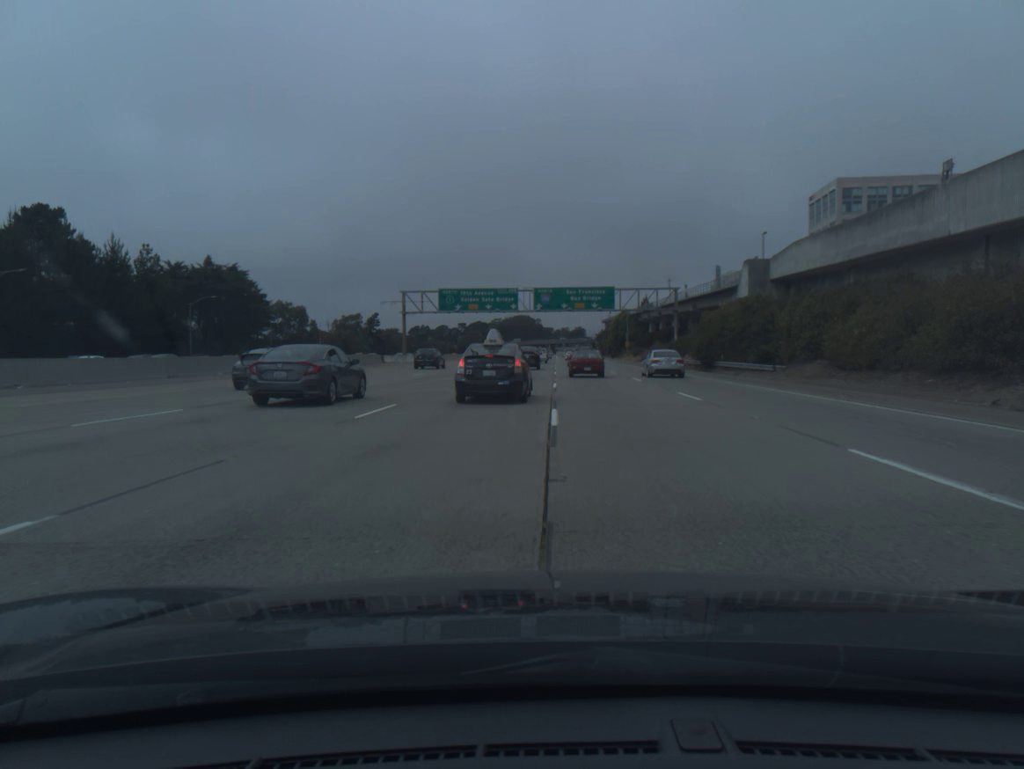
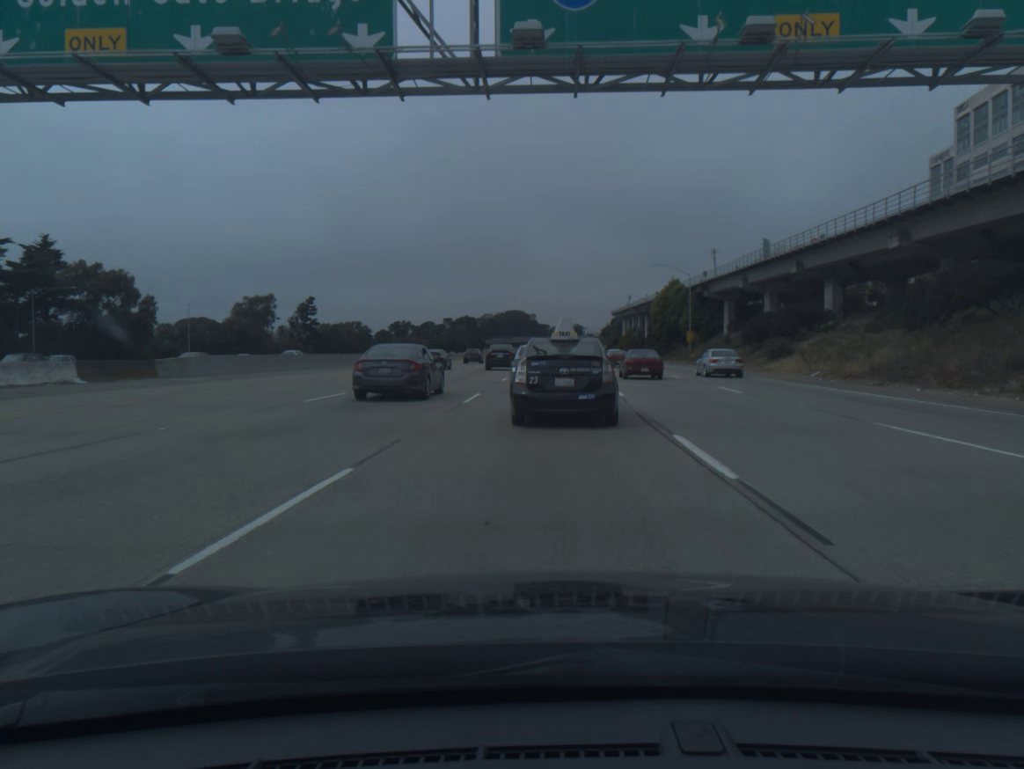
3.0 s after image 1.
(-0.3, +82.1) m; 0°
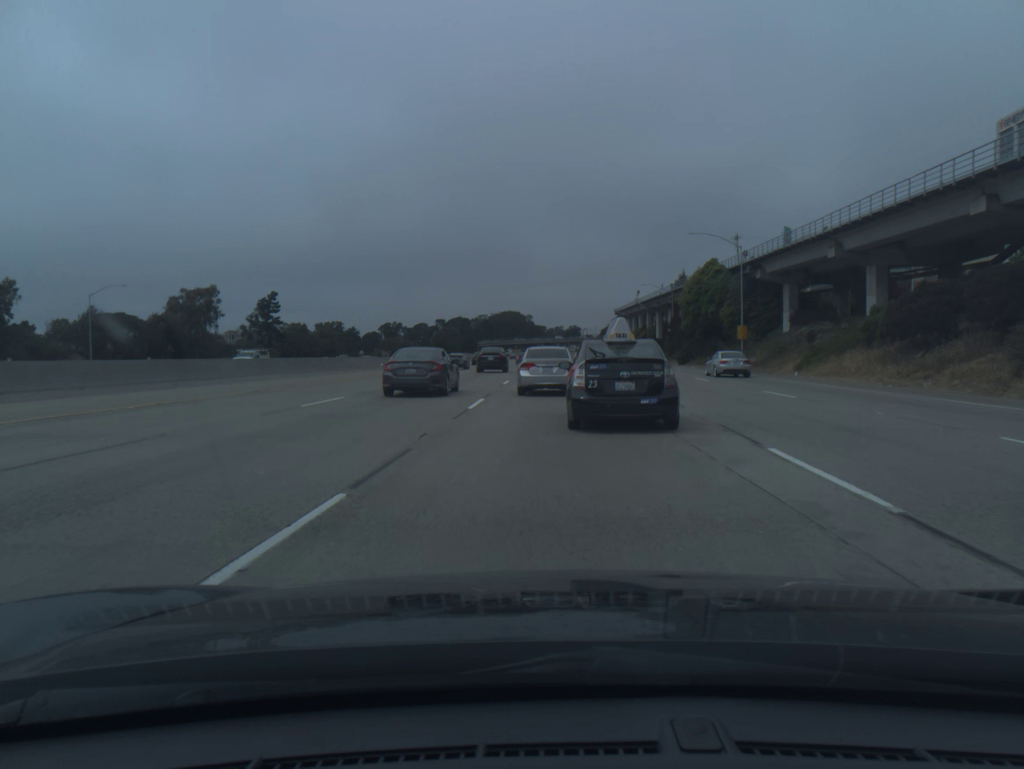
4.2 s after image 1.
(0.0, +29.8) m; 0°
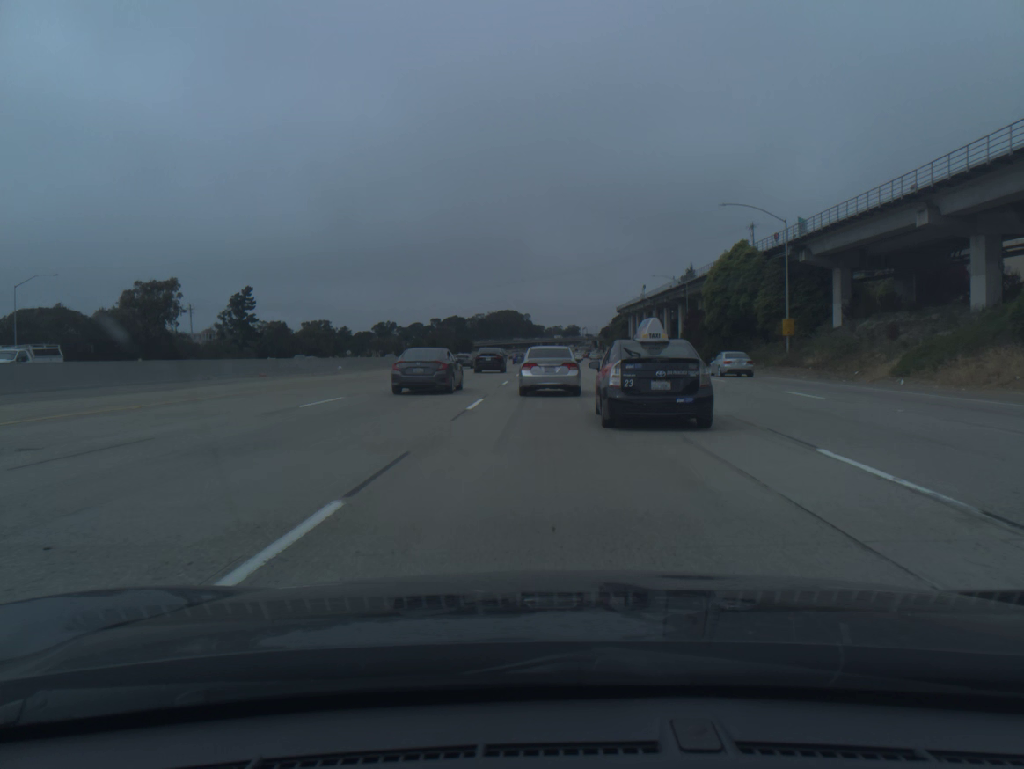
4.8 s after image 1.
(0.0, +14.7) m; 0°
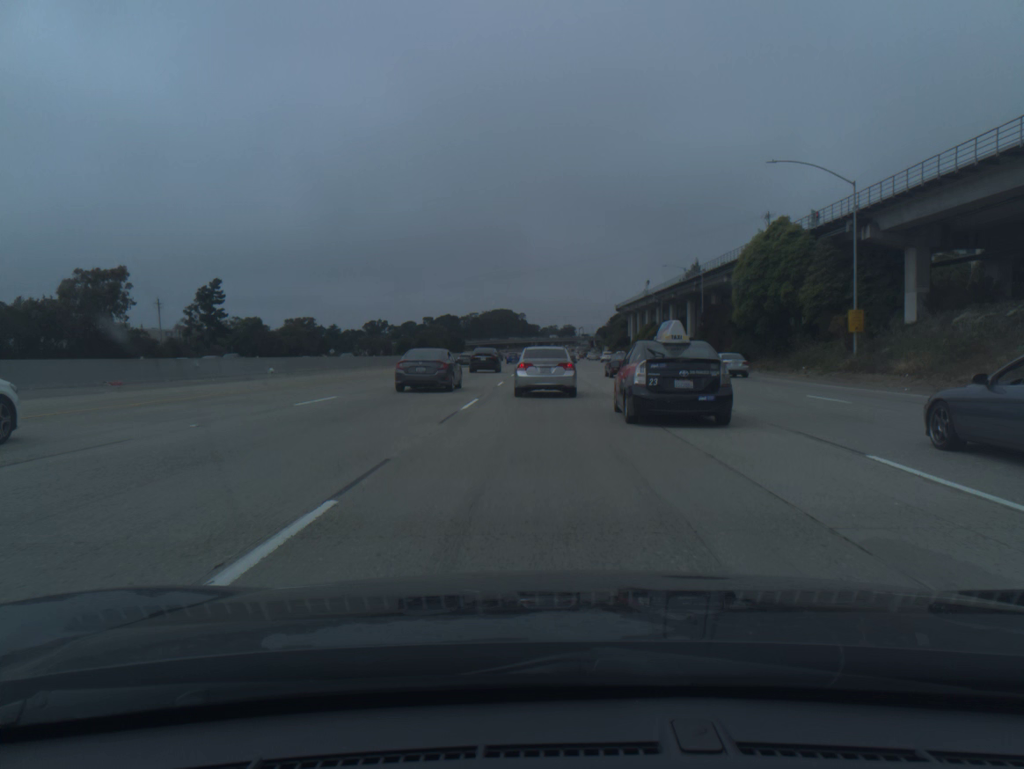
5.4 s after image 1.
(0.0, +14.6) m; 0°
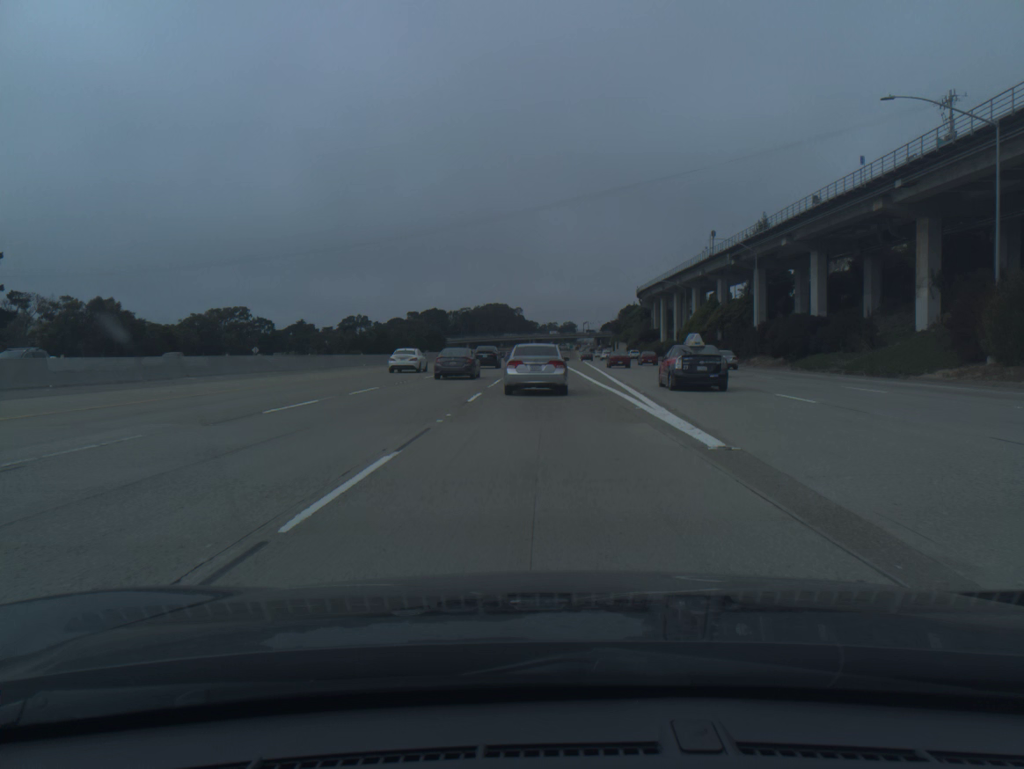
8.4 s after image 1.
(0.0, +68.7) m; 0°
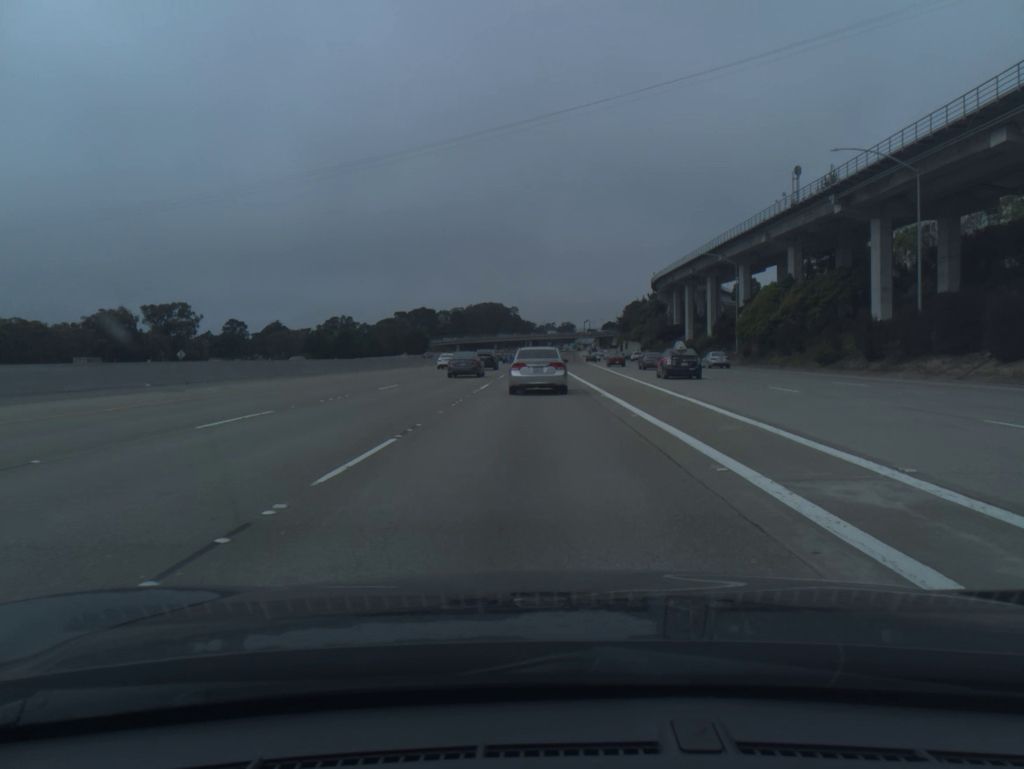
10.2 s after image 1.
(+0.2, +37.8) m; 0°
